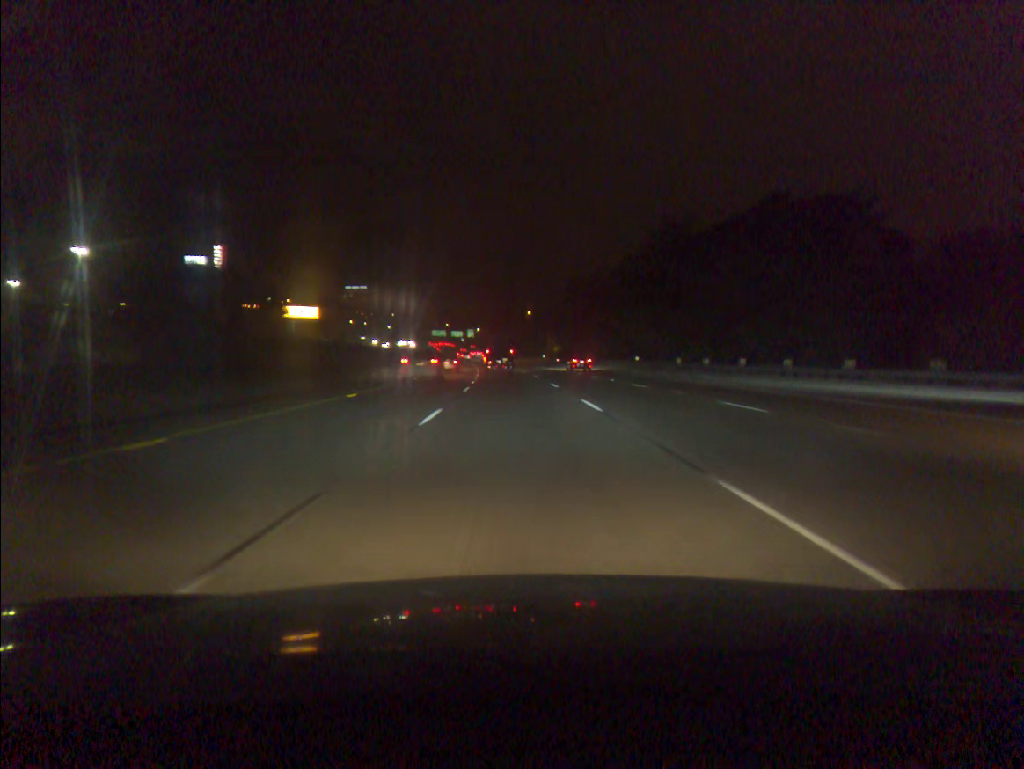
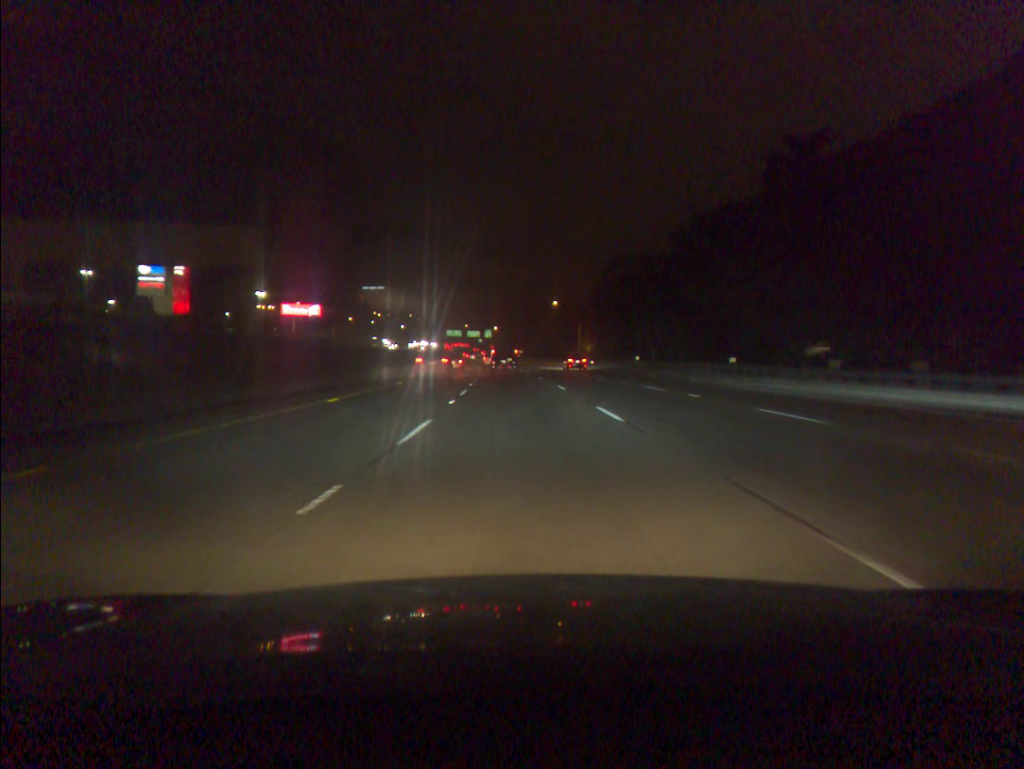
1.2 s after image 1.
(-0.4, +32.1) m; -2°
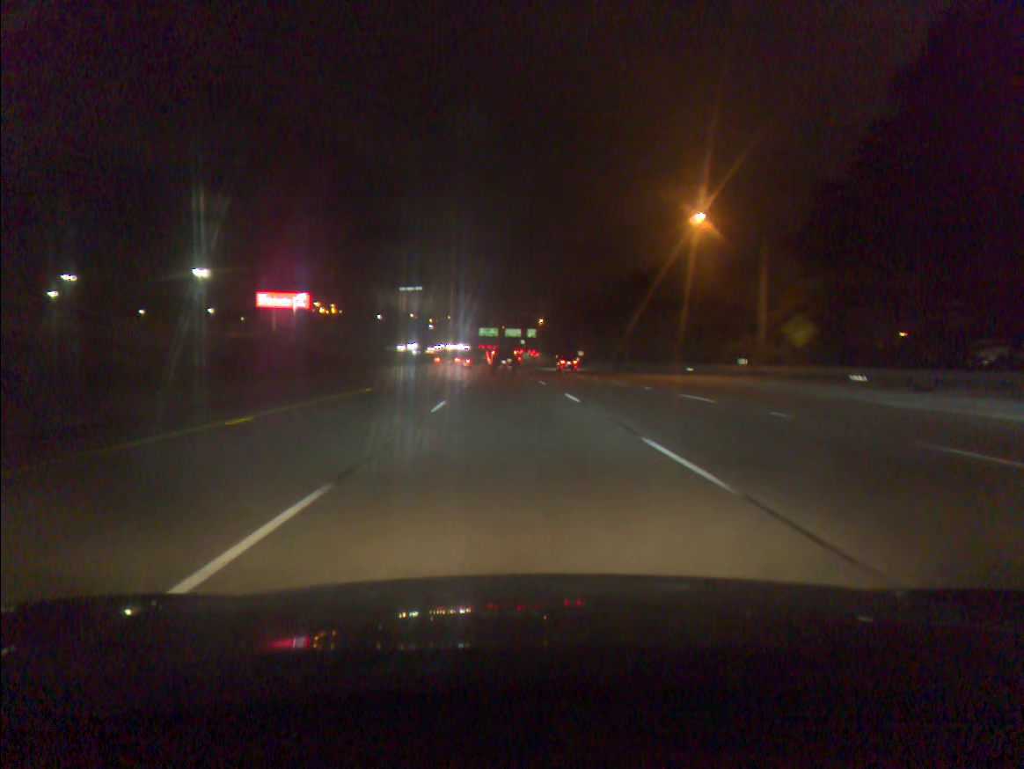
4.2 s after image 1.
(-2.4, +80.5) m; -3°
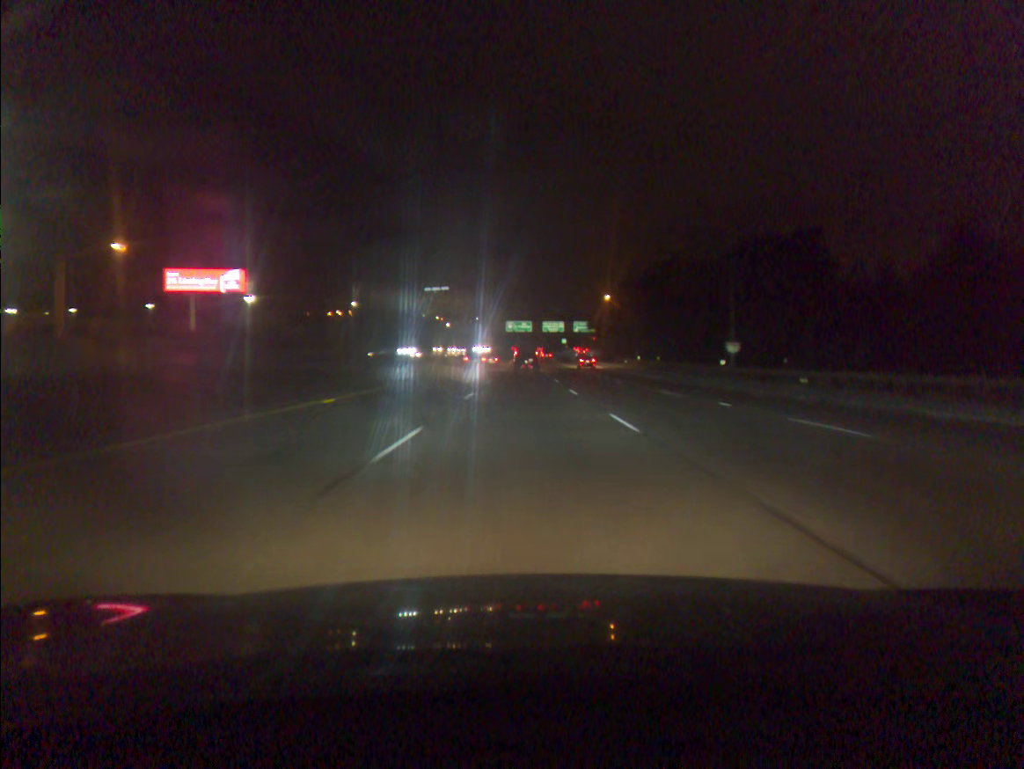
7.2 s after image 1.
(-2.4, +81.5) m; -2°
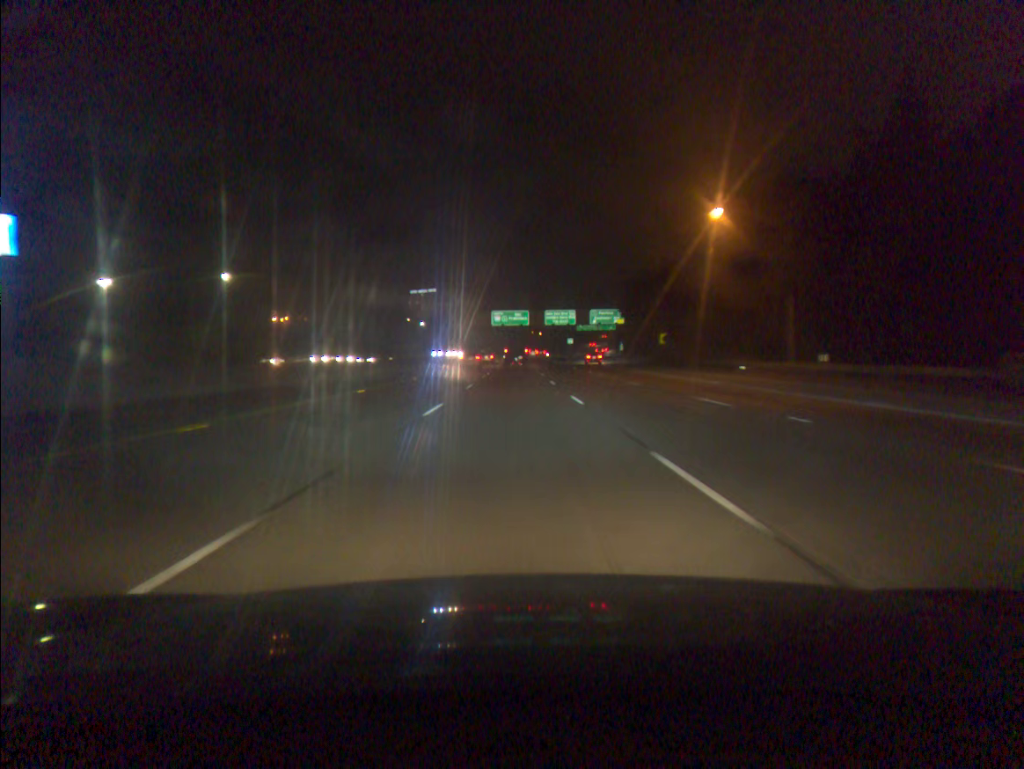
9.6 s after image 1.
(+0.5, +66.1) m; 0°
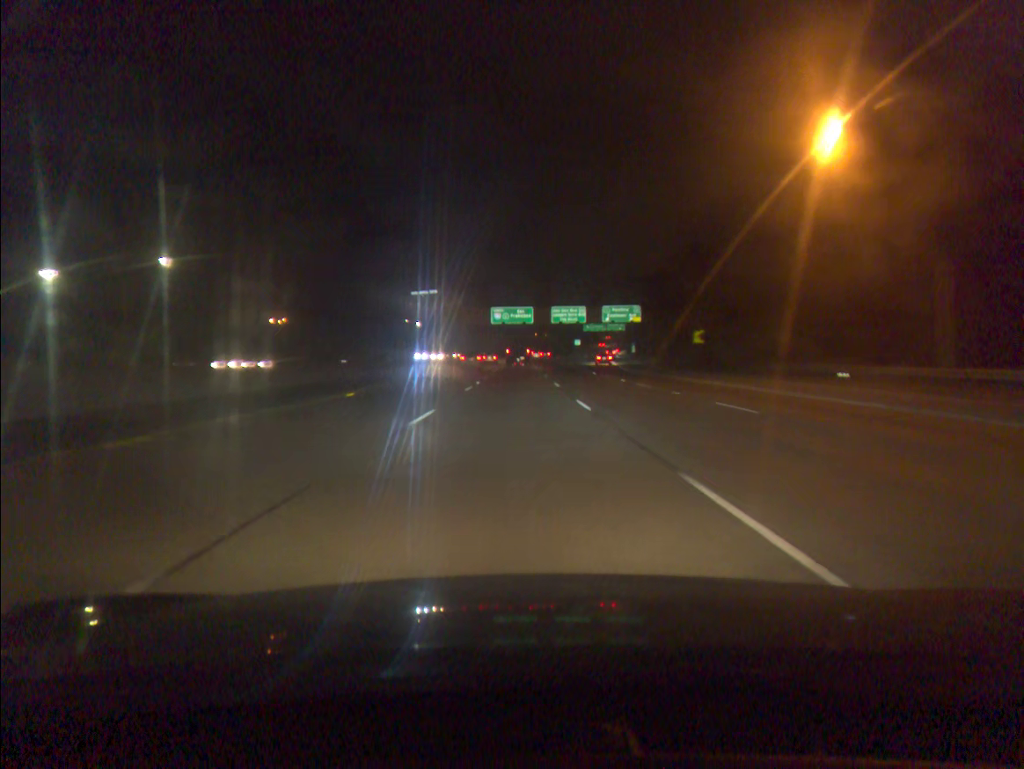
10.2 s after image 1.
(0.0, +16.6) m; 0°
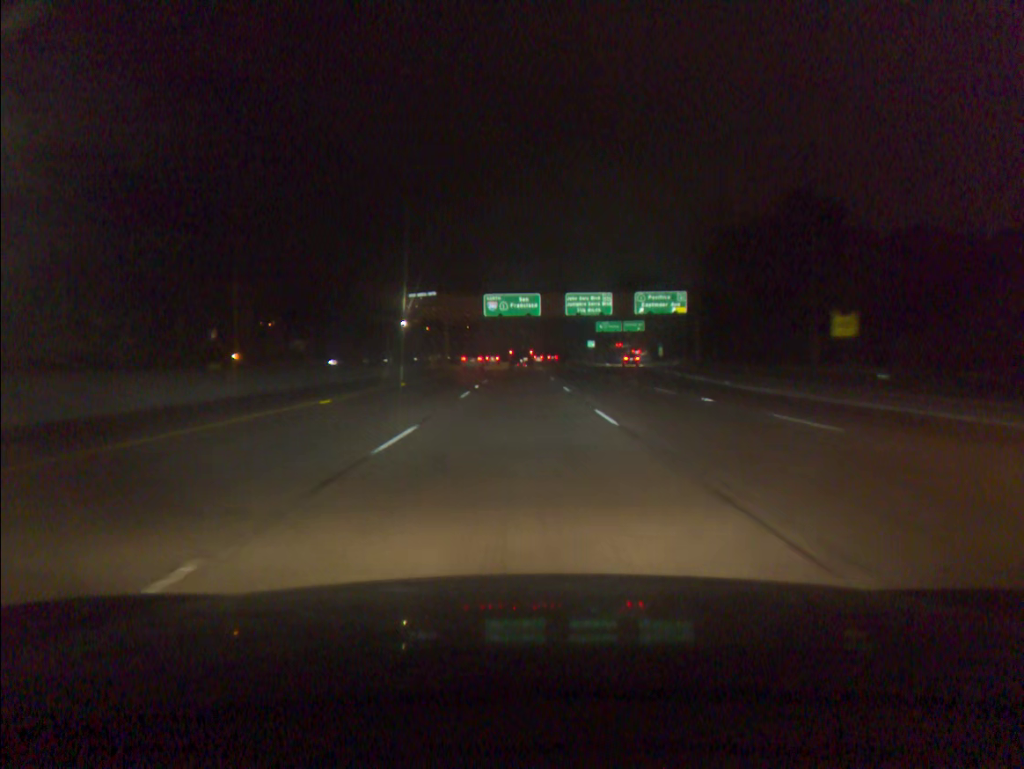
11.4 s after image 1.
(-0.1, +33.2) m; 0°
